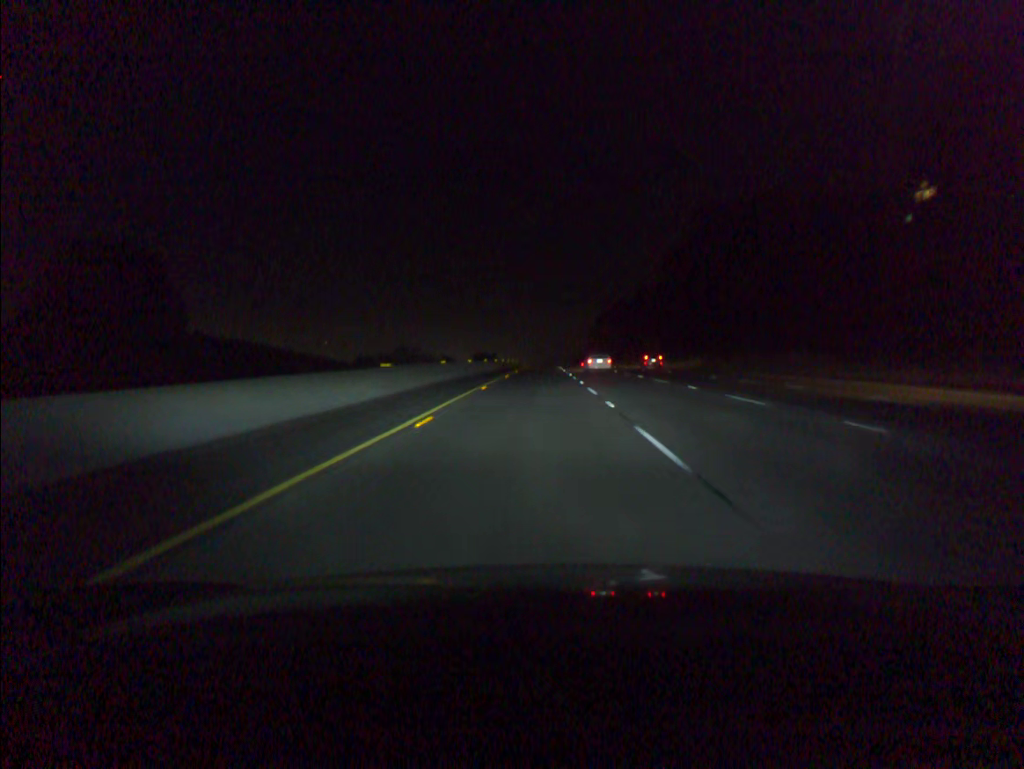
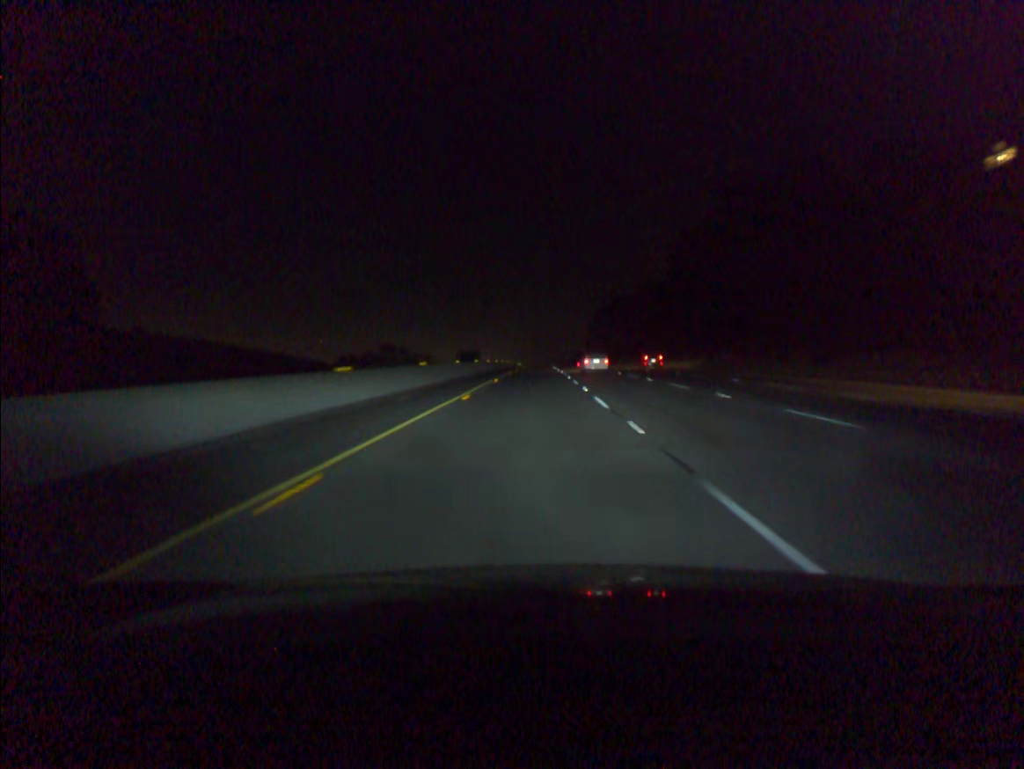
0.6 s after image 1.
(+0.1, +20.1) m; 0°
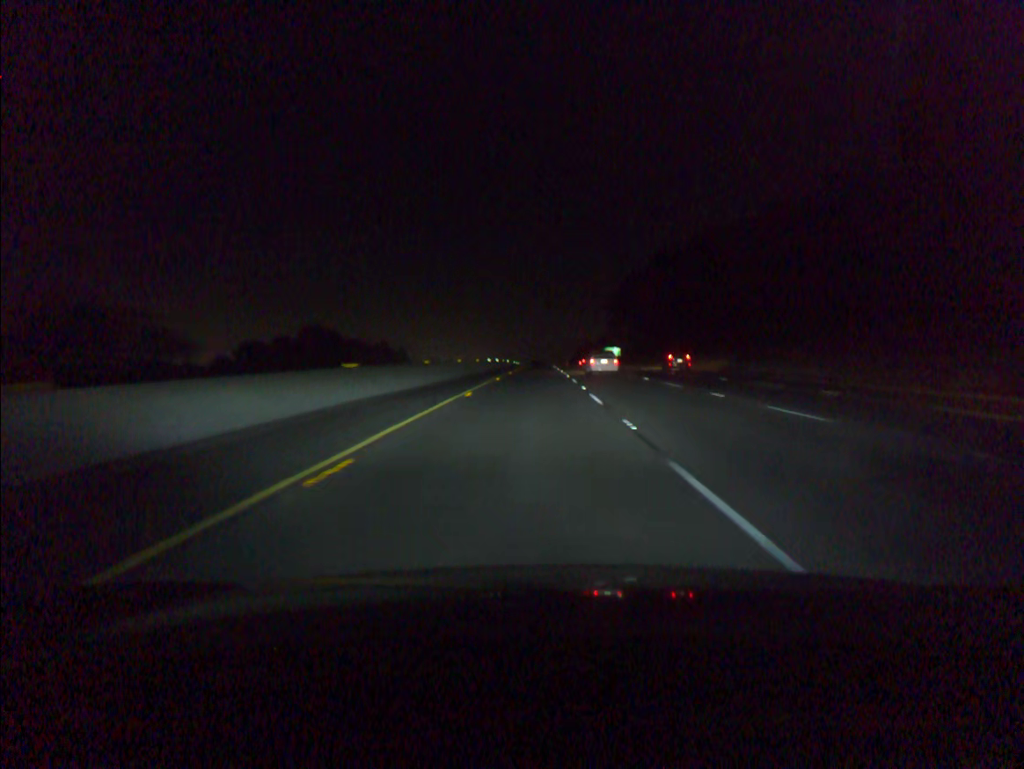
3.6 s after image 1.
(-0.2, +100.8) m; 0°
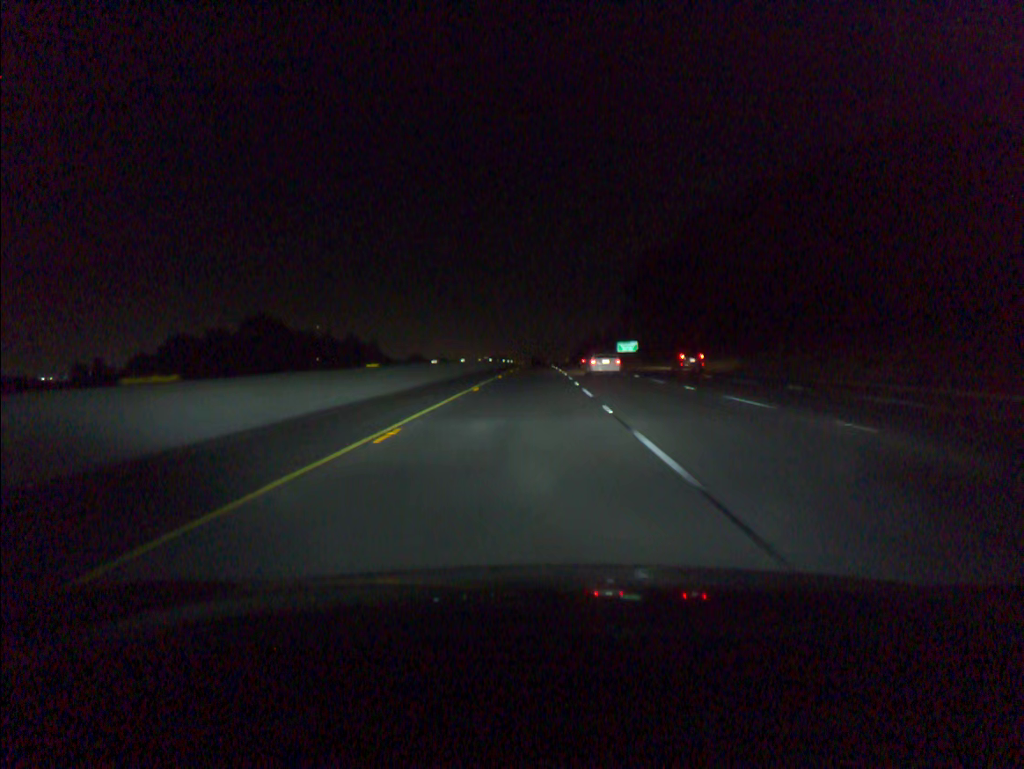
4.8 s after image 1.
(0.0, +40.5) m; 0°
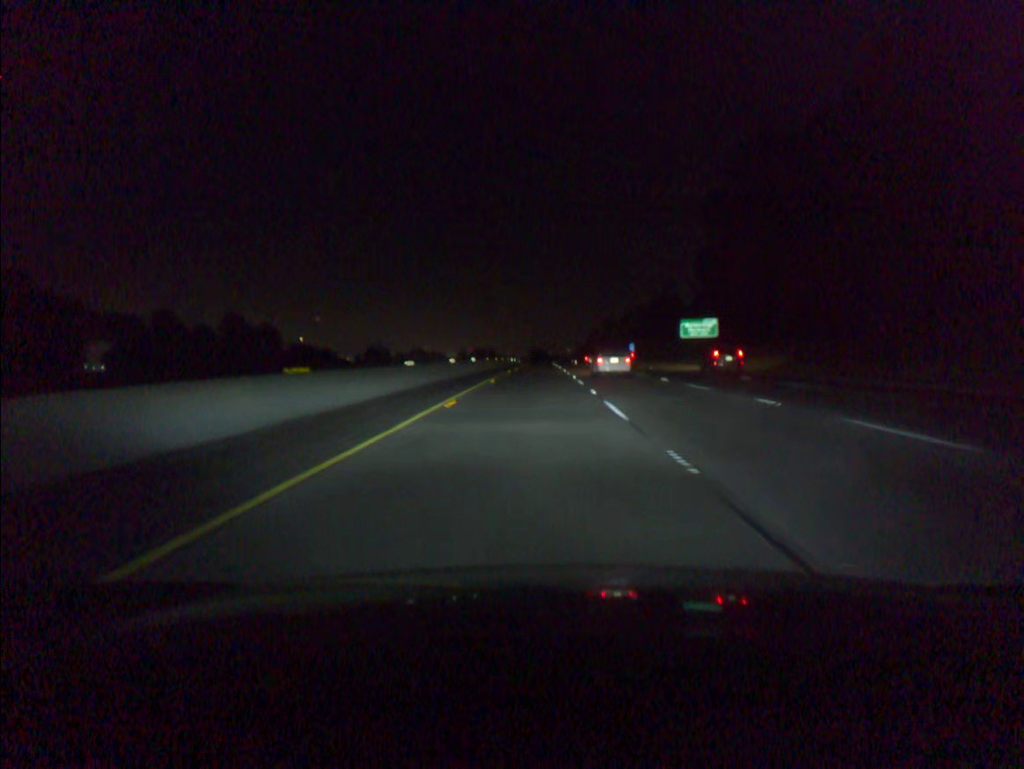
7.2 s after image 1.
(-0.2, +81.3) m; 0°
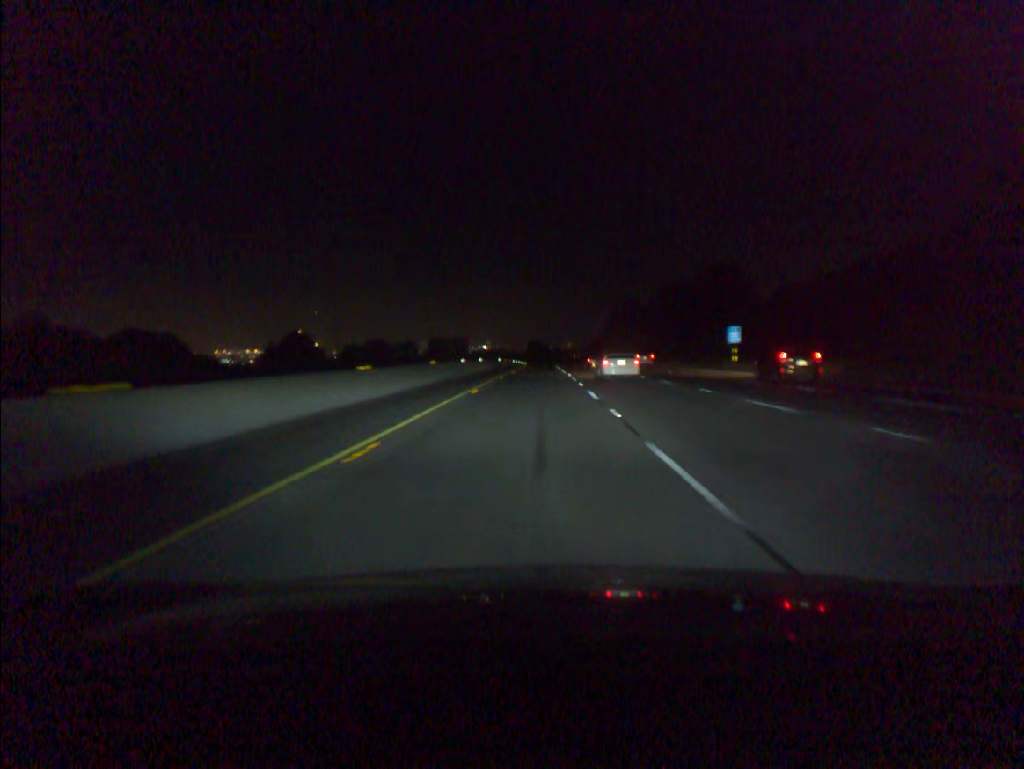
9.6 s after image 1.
(+0.1, +81.3) m; 0°
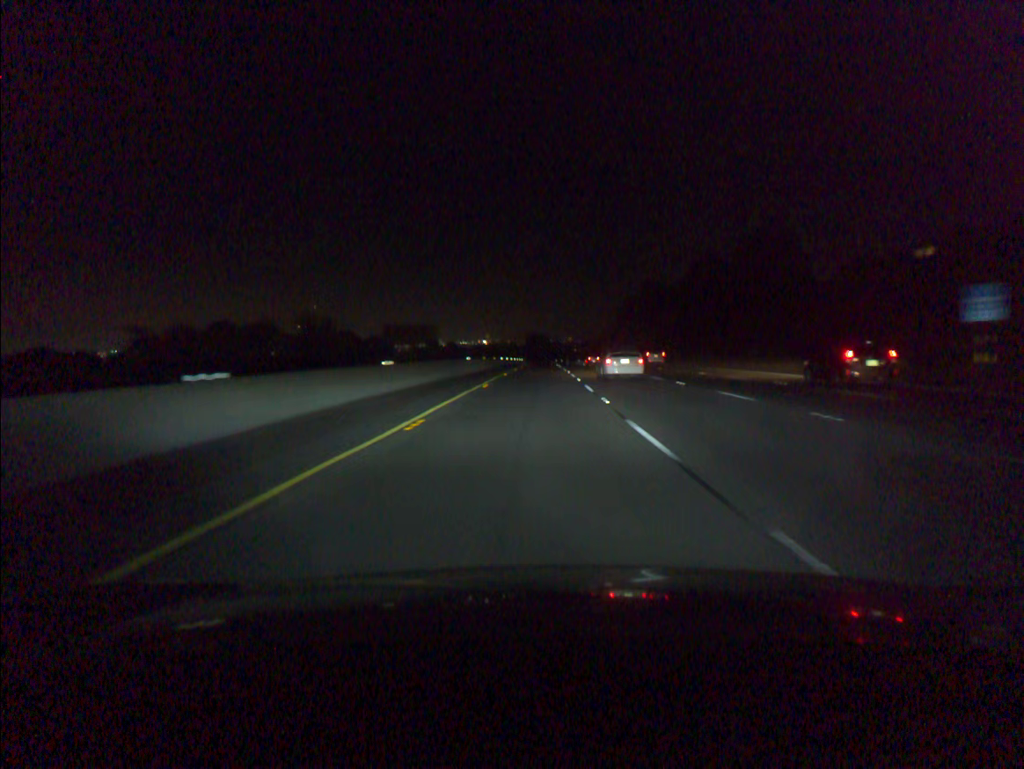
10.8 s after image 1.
(0.0, +40.6) m; 0°
